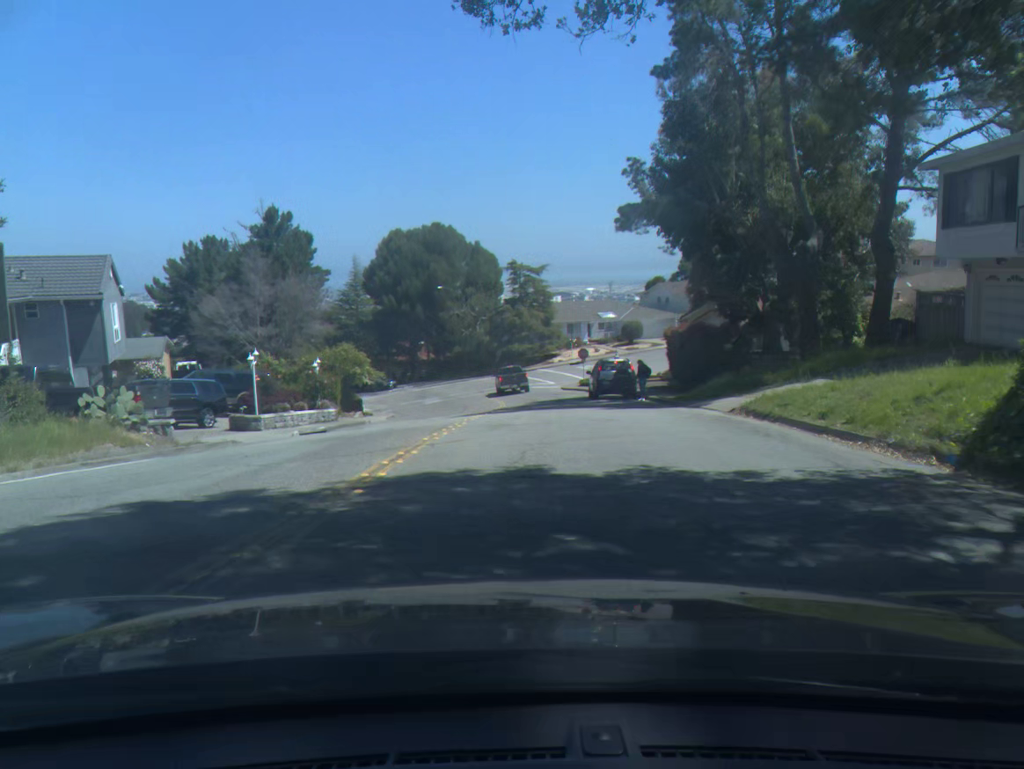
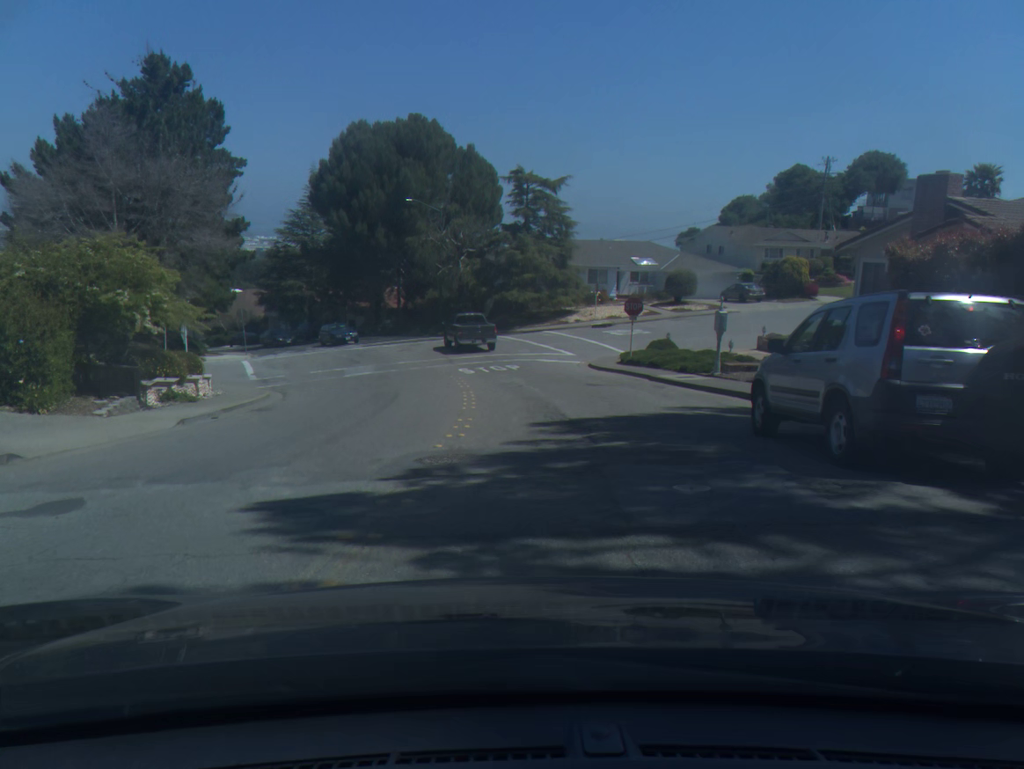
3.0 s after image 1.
(+0.2, +25.1) m; +1°
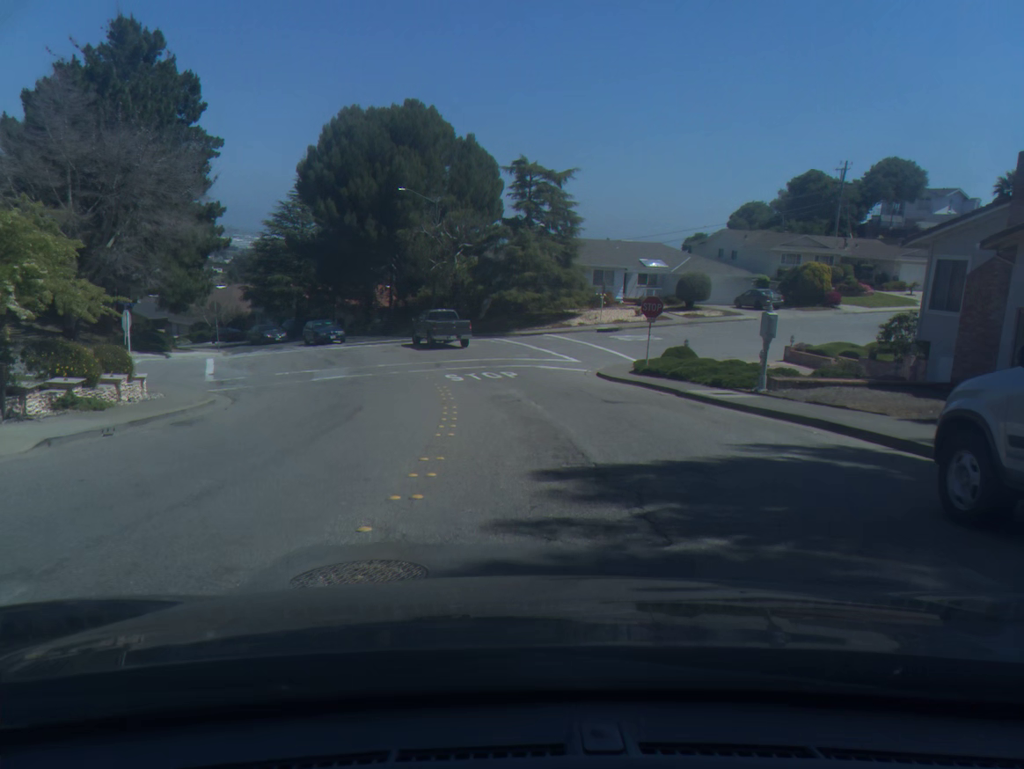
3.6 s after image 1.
(0.0, +4.6) m; 0°
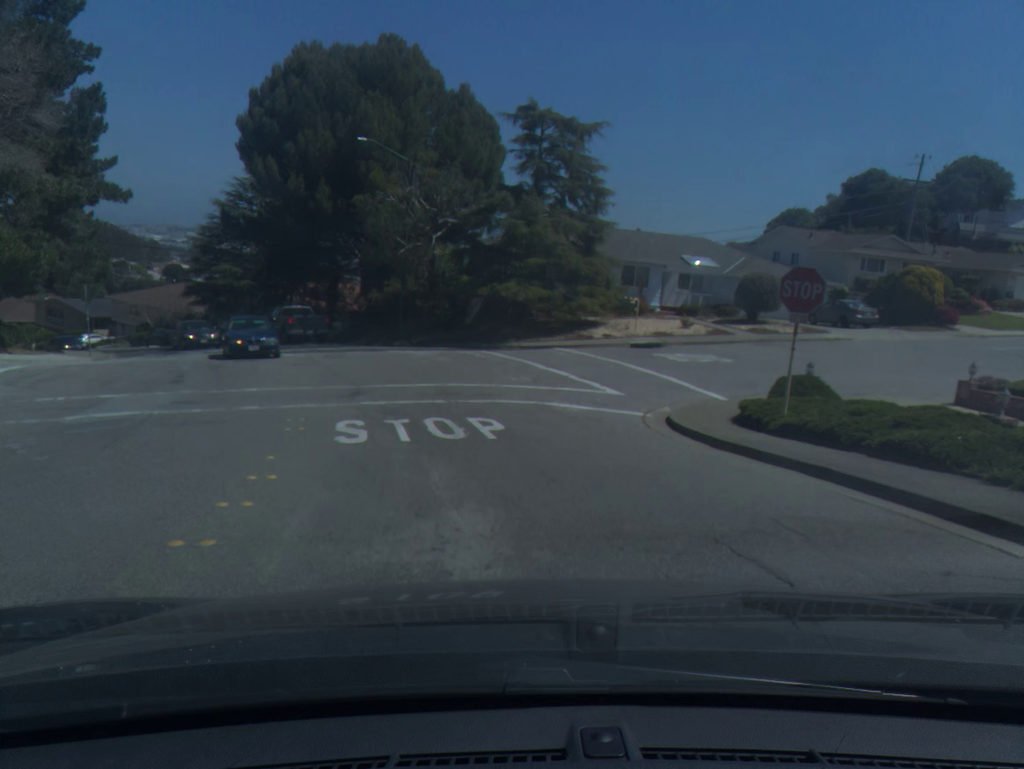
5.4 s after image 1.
(+0.3, +14.7) m; -1°
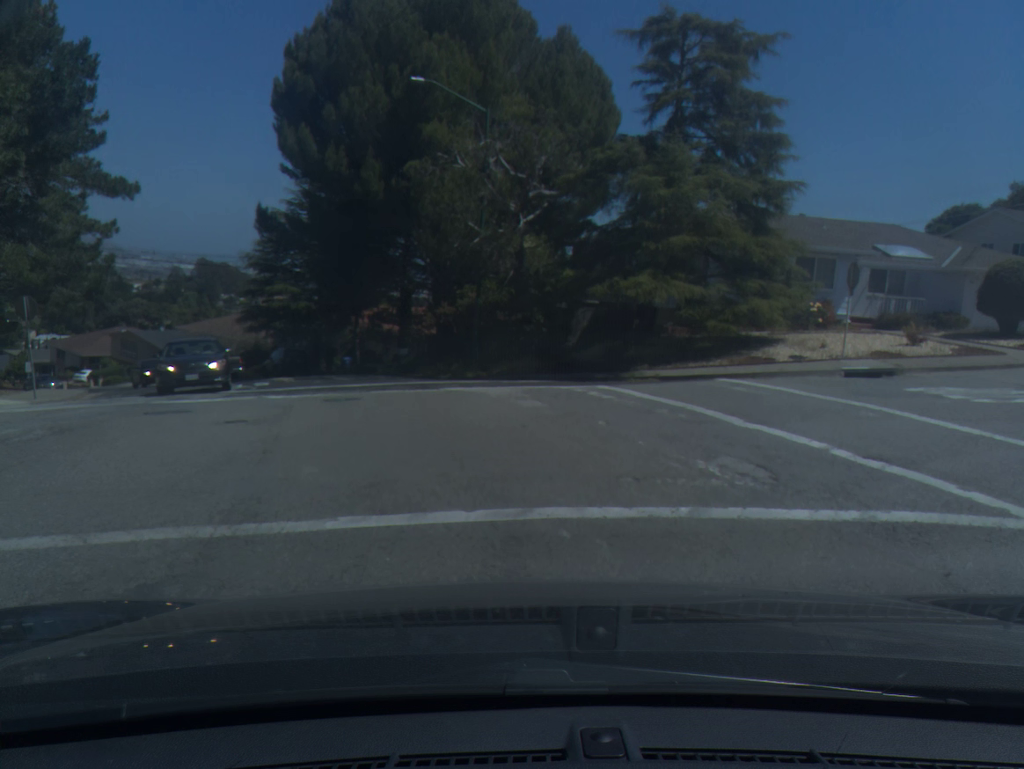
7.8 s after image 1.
(-0.8, +13.0) m; -7°
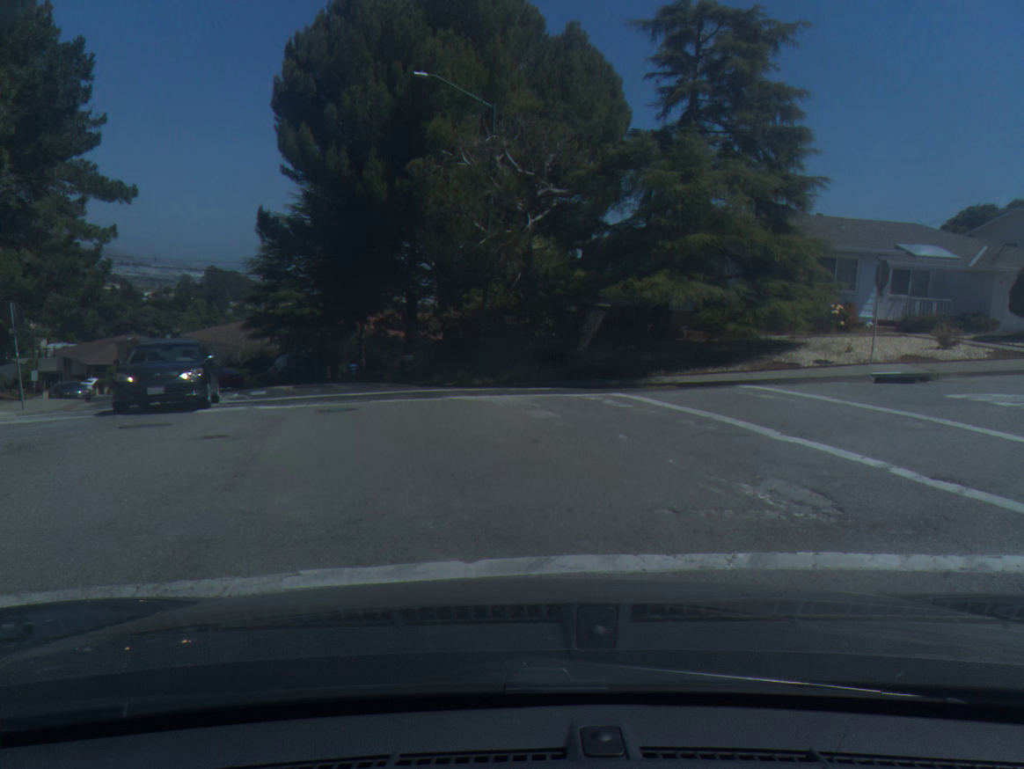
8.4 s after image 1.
(0.0, +1.3) m; +1°
